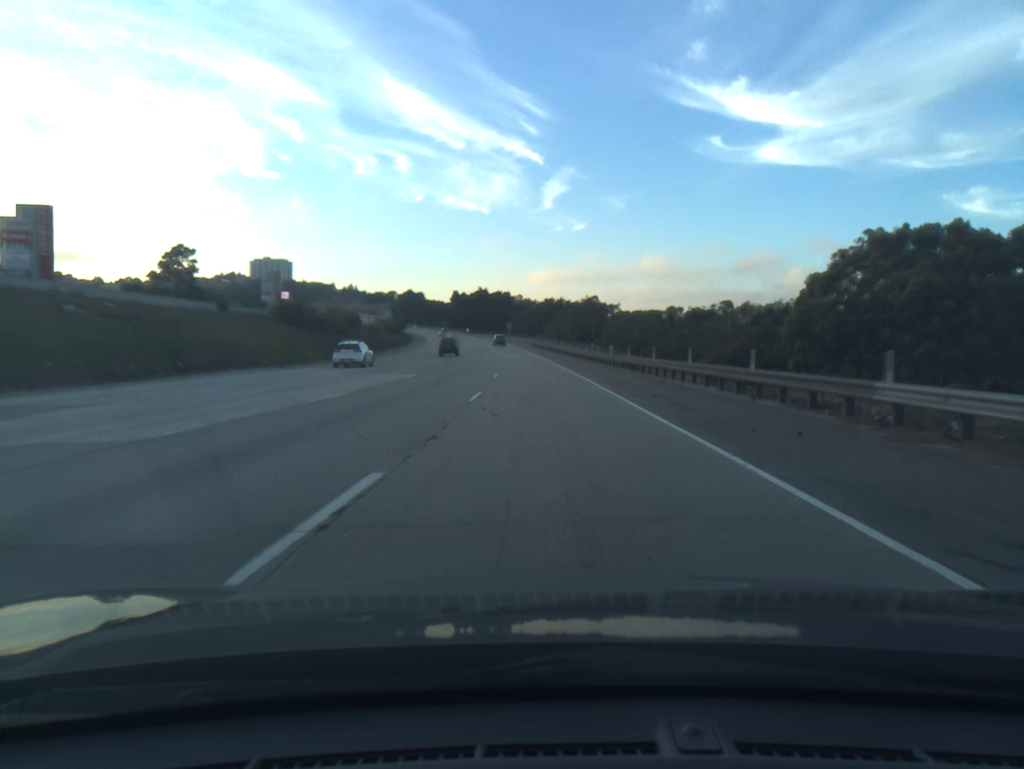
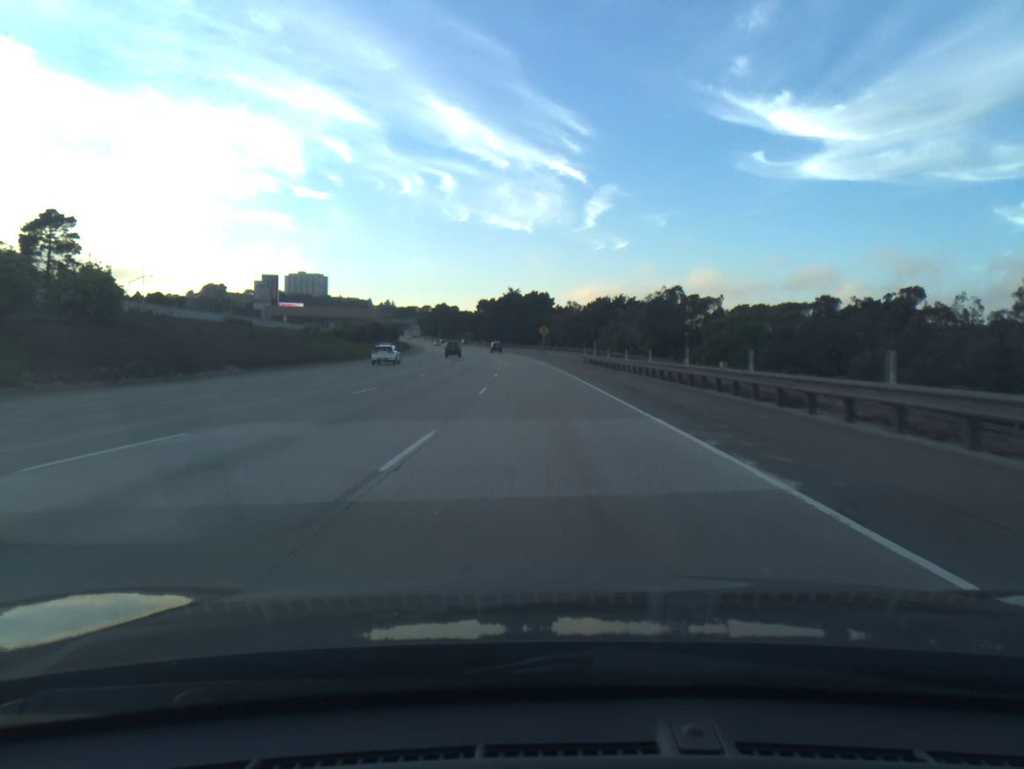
(-1.7, +68.6) m; -3°
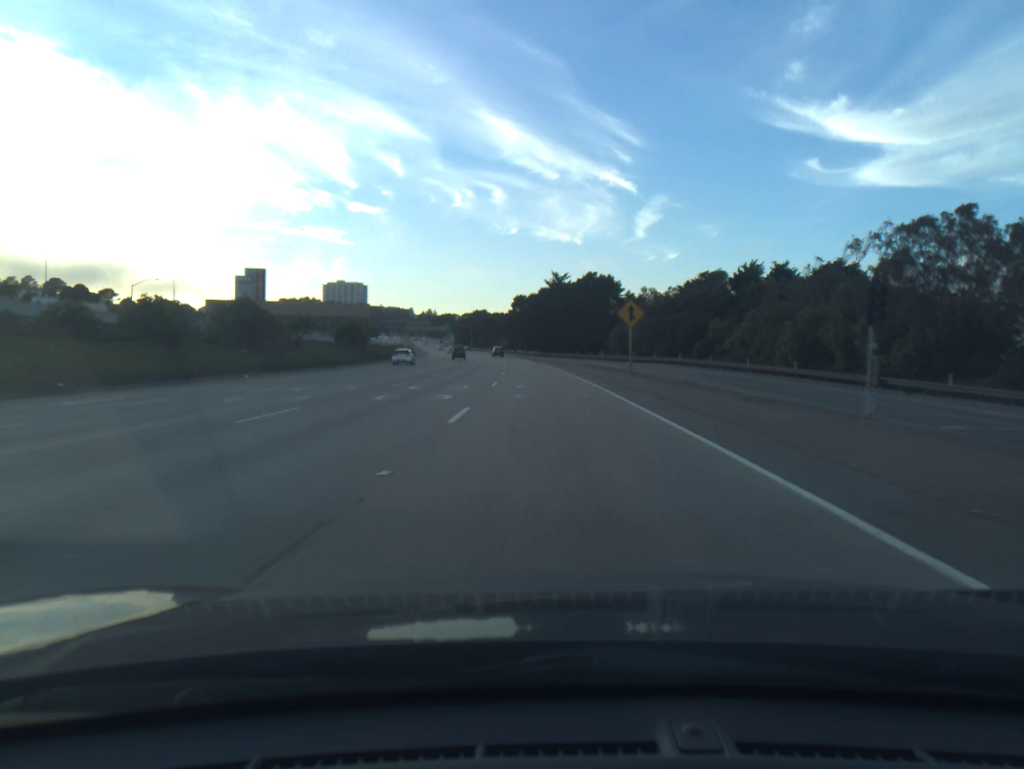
(-2.0, +67.9) m; -3°
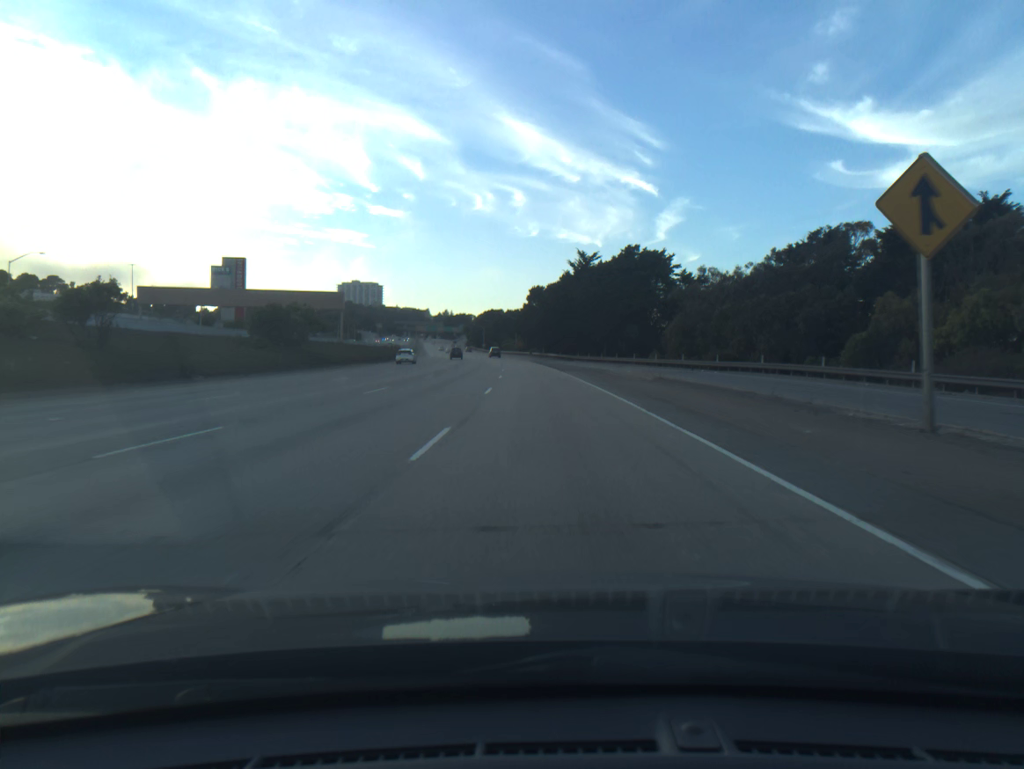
(-0.4, +33.6) m; -1°
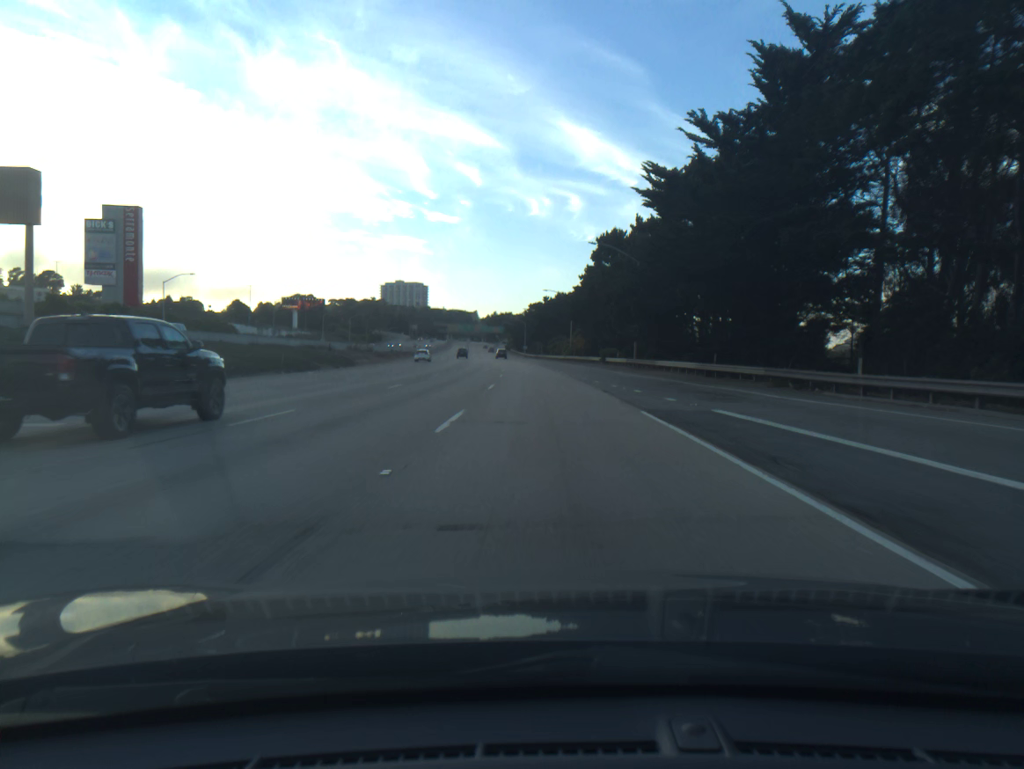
(-2.8, +84.2) m; -4°
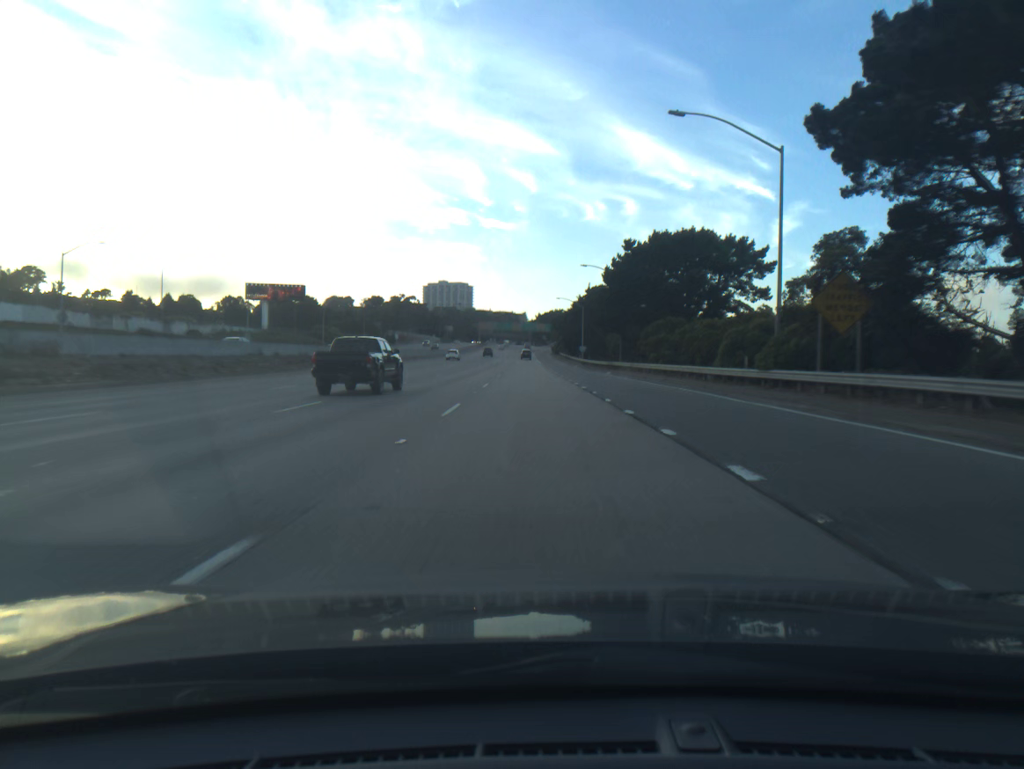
(-2.5, +84.5) m; -4°
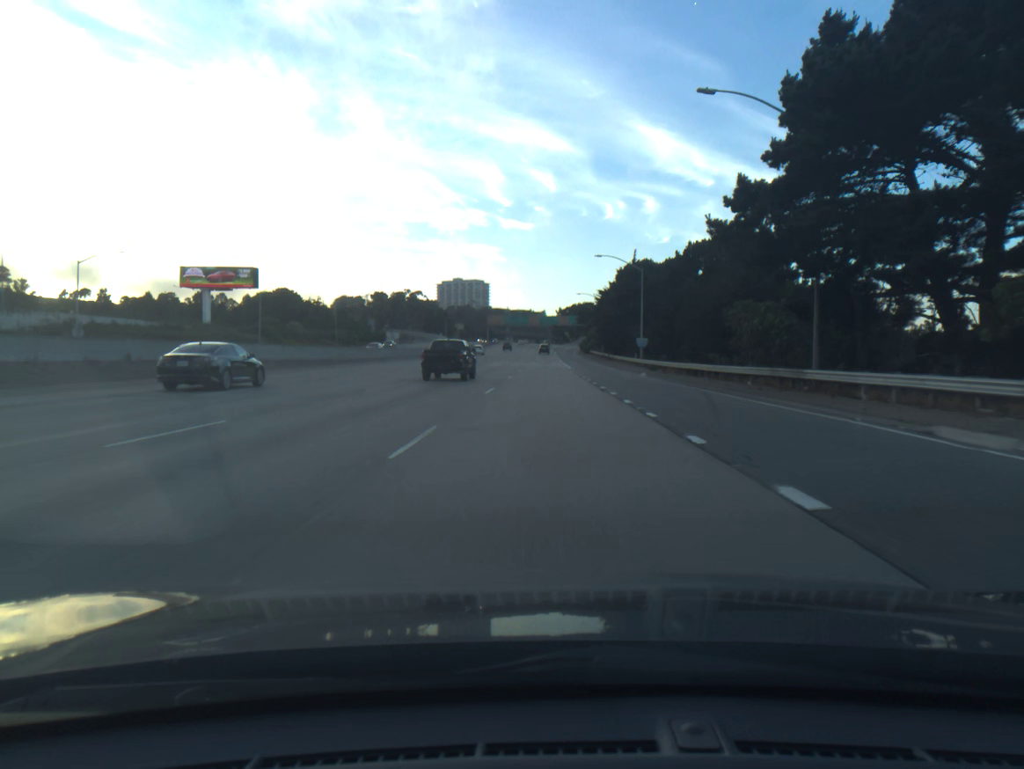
(-0.9, +50.8) m; -2°
